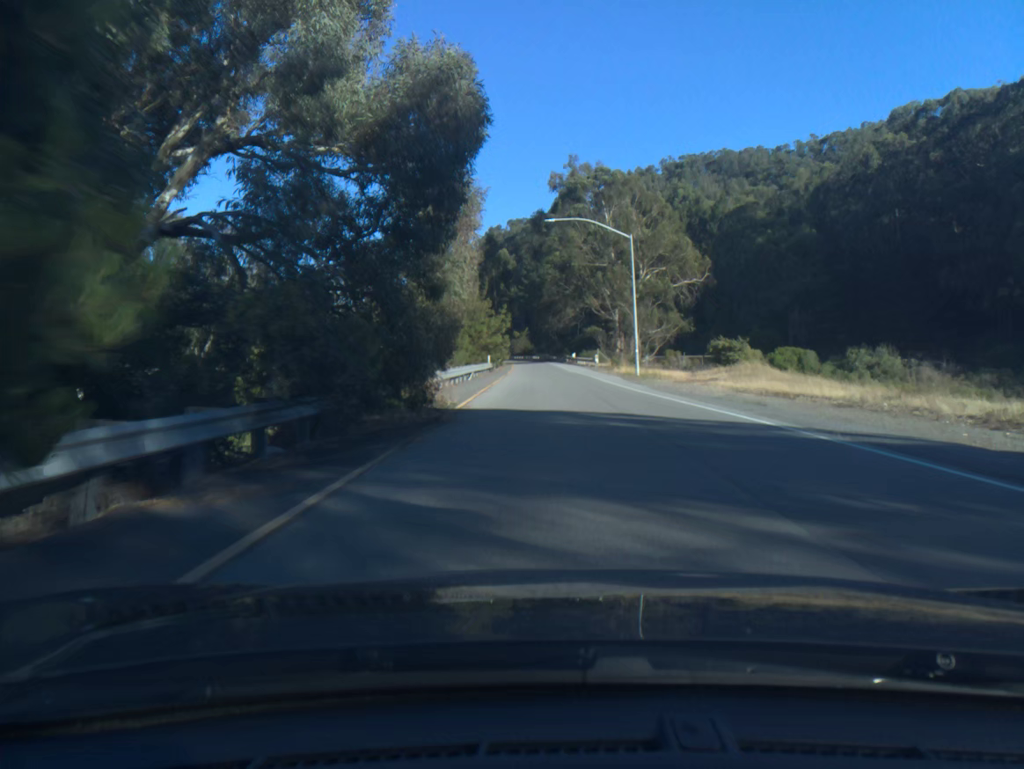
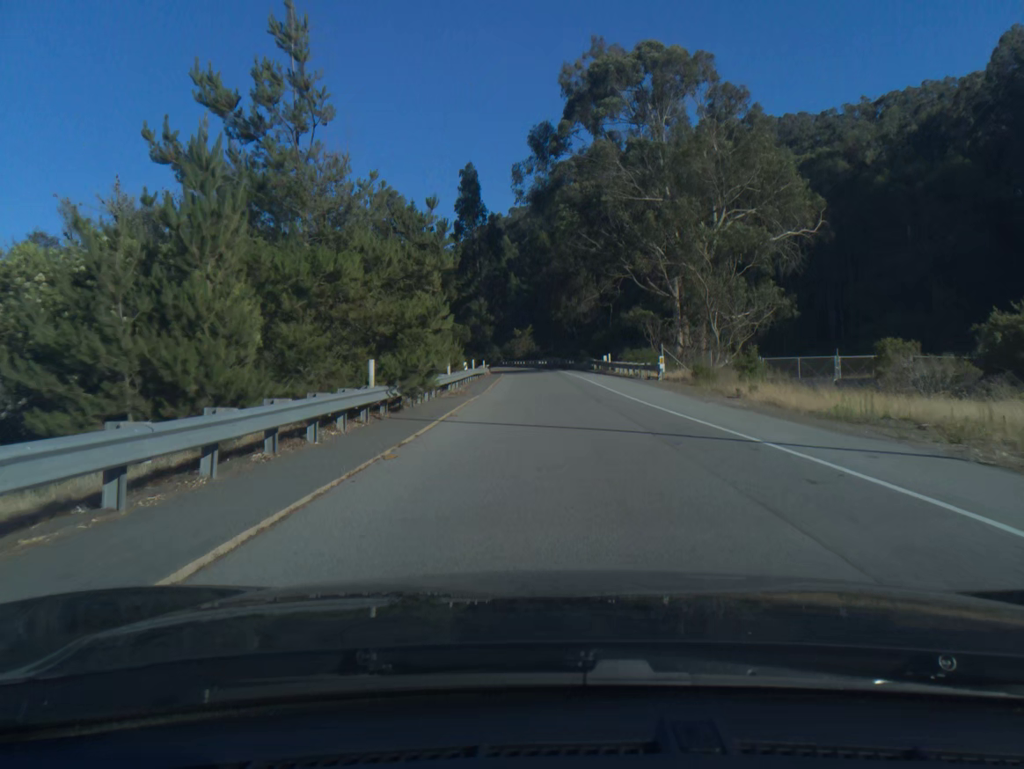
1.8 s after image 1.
(-0.1, +39.6) m; -1°
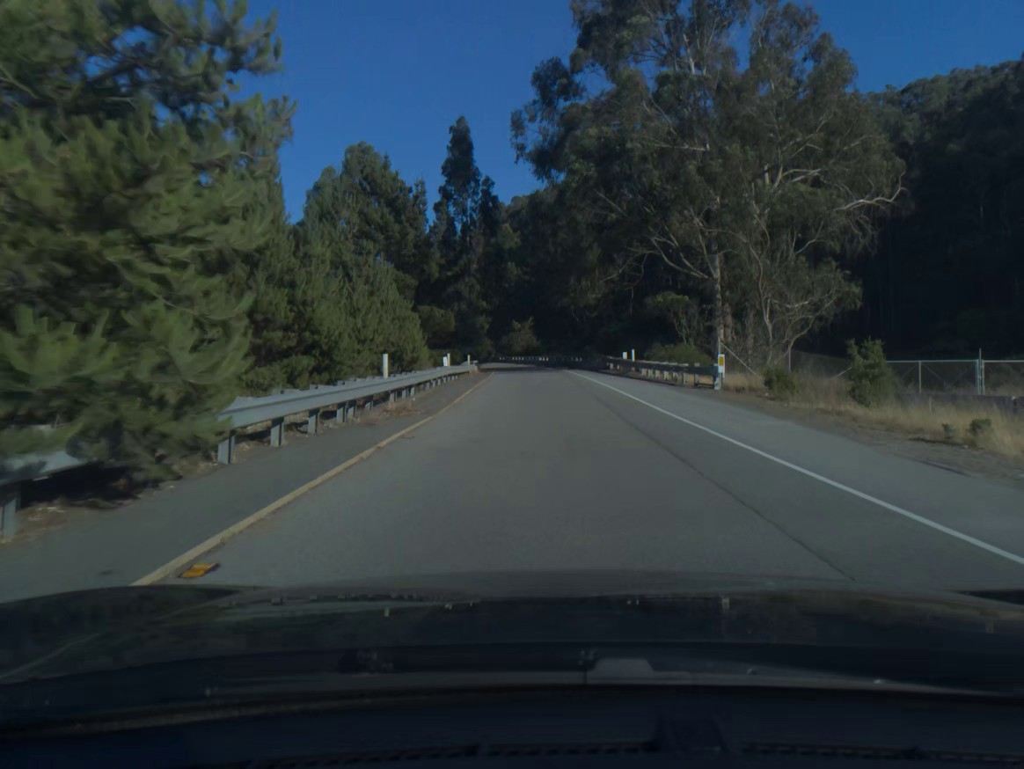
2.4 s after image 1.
(0.0, +12.9) m; 0°
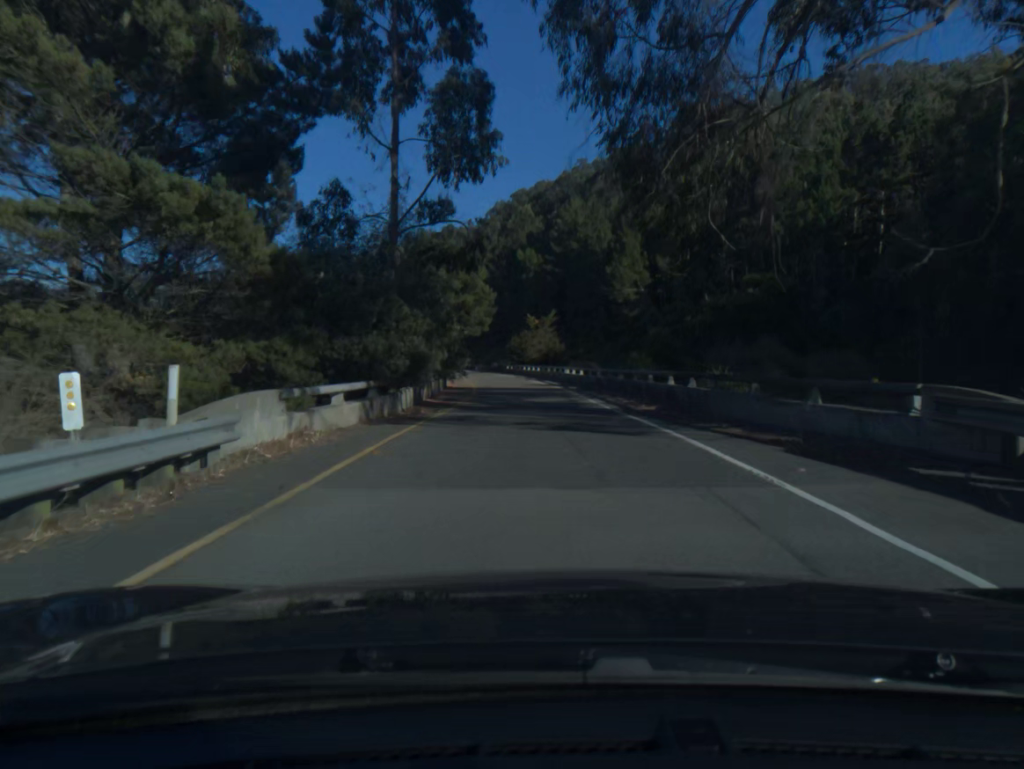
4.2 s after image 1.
(-0.4, +38.0) m; -2°
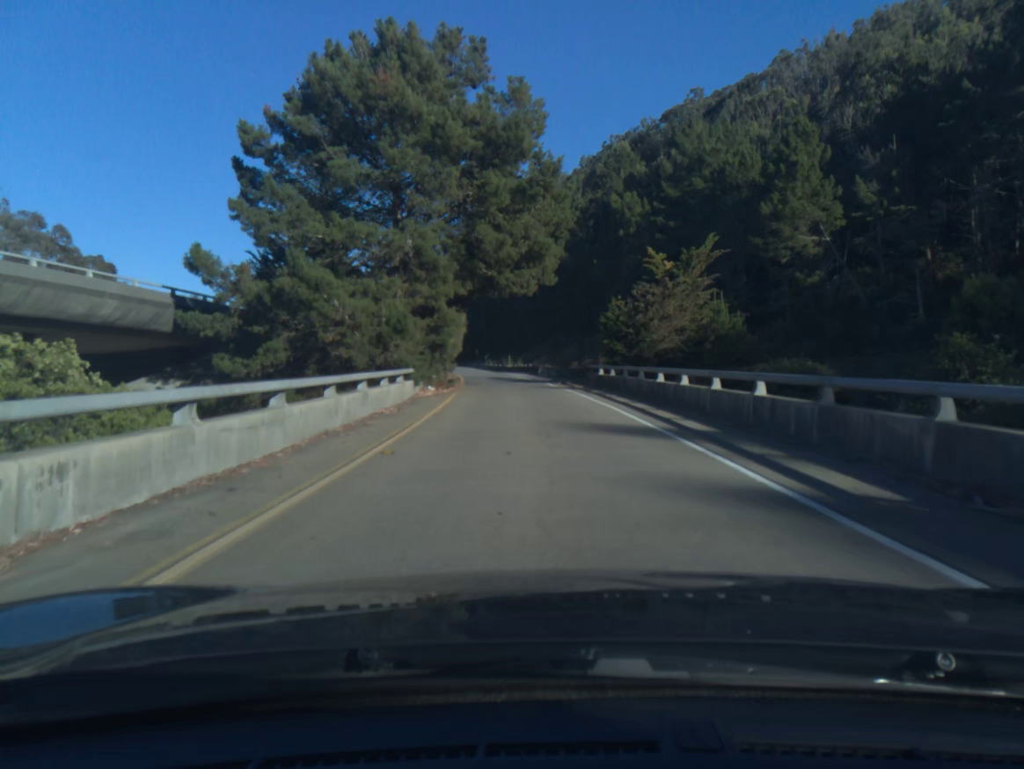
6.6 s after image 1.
(-2.4, +51.3) m; -6°
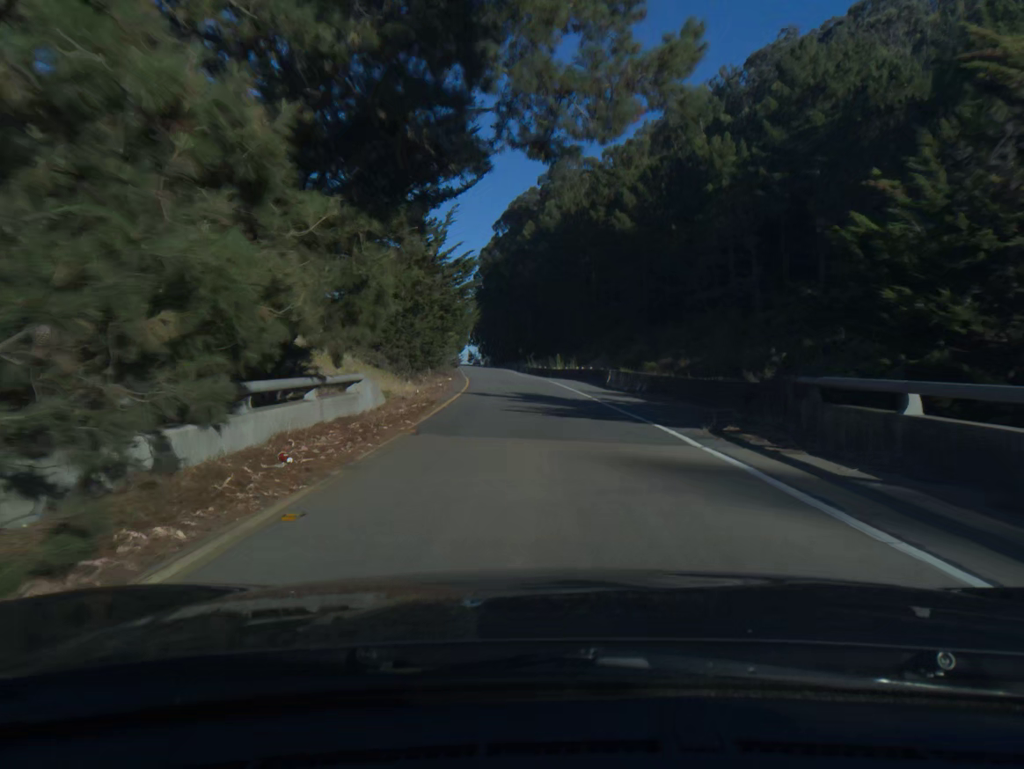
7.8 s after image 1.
(-0.8, +26.2) m; -4°
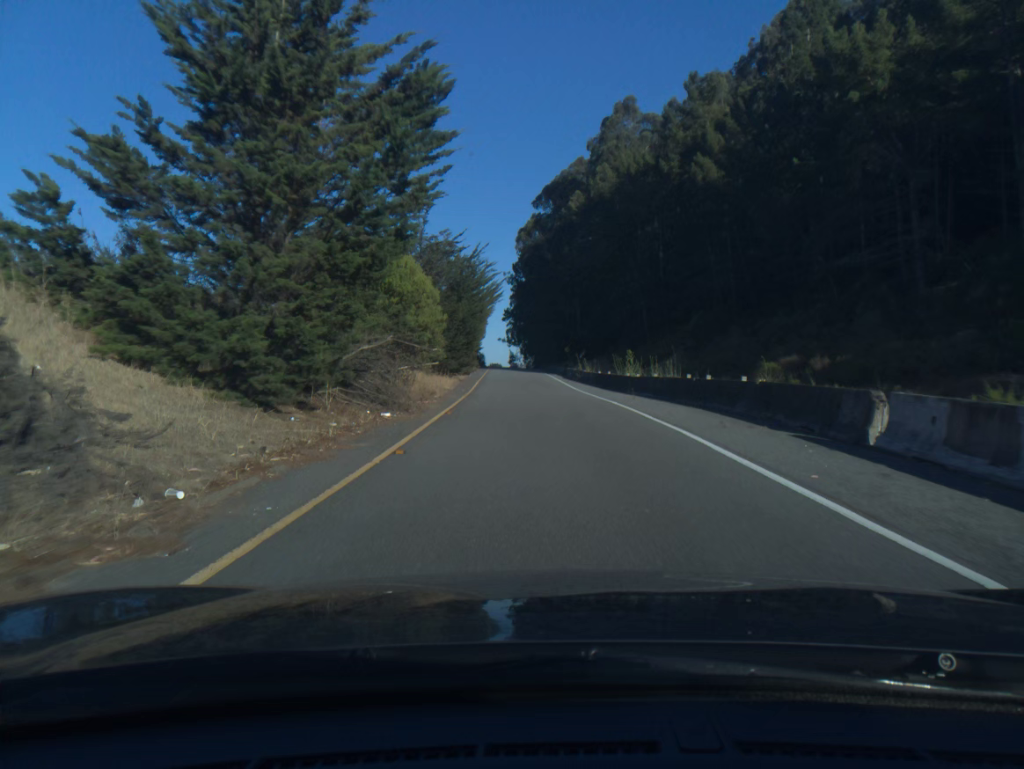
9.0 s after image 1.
(-0.8, +26.1) m; -3°
